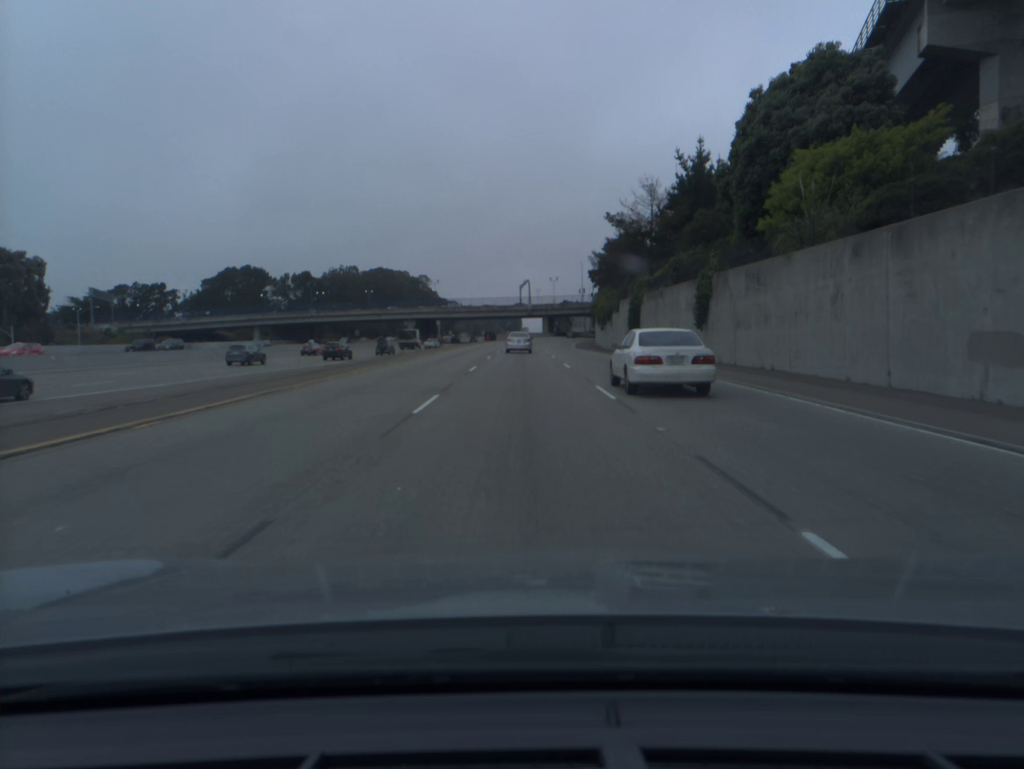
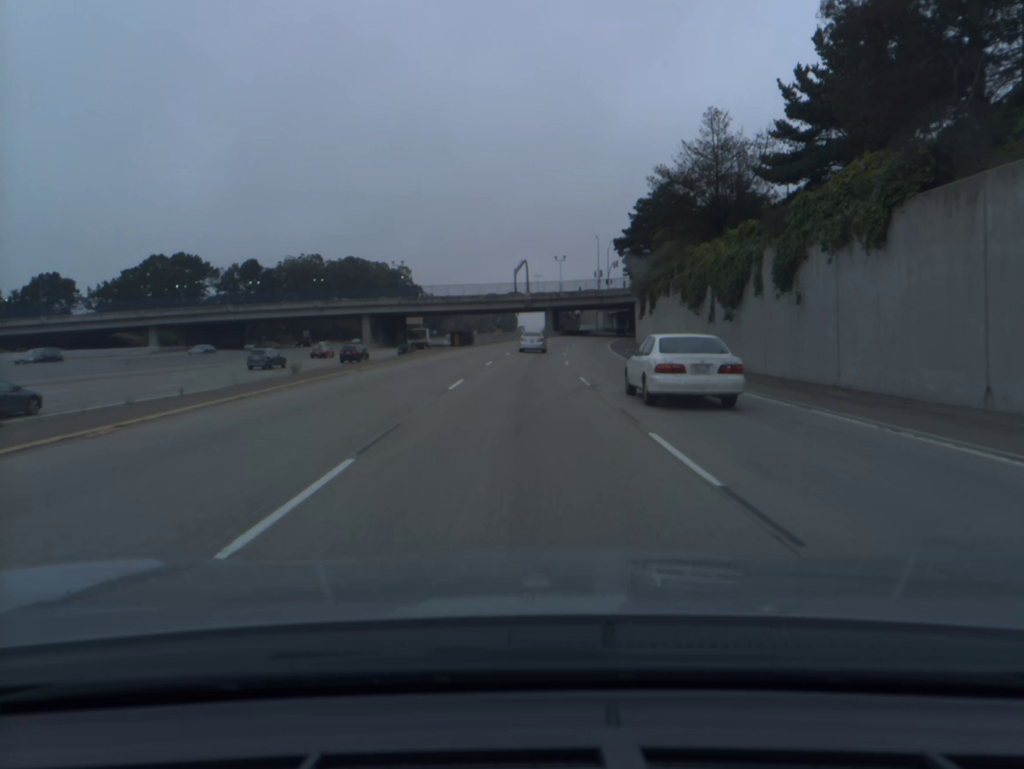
(+0.1, +51.1) m; 0°
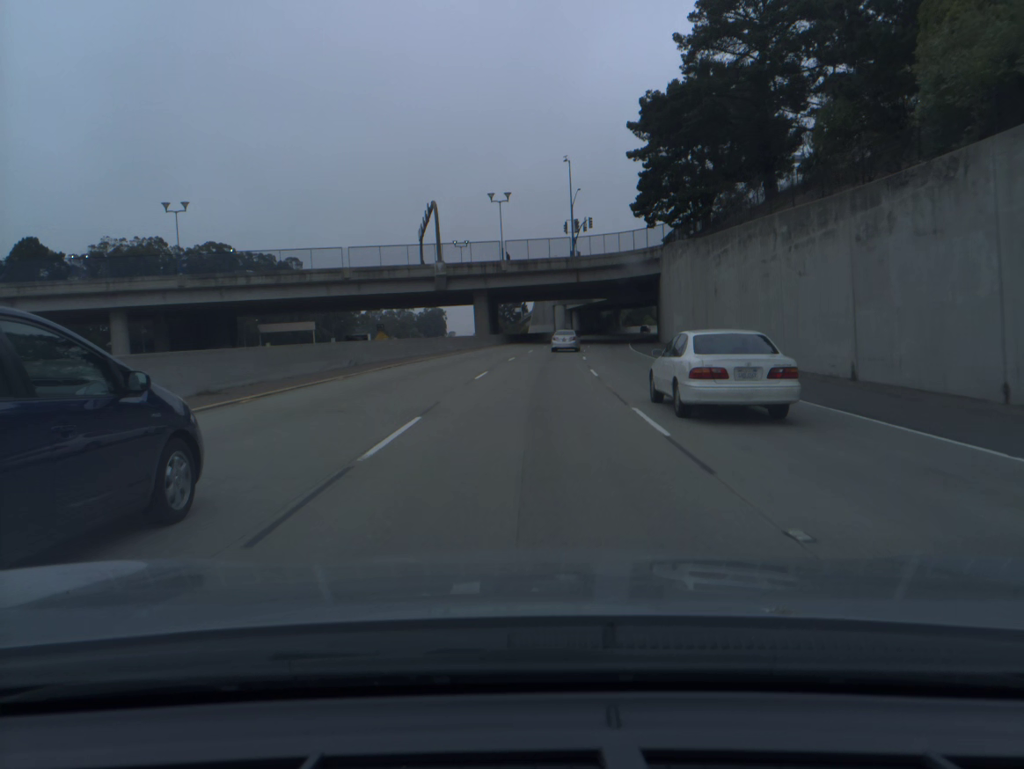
(+2.1, +67.8) m; +5°
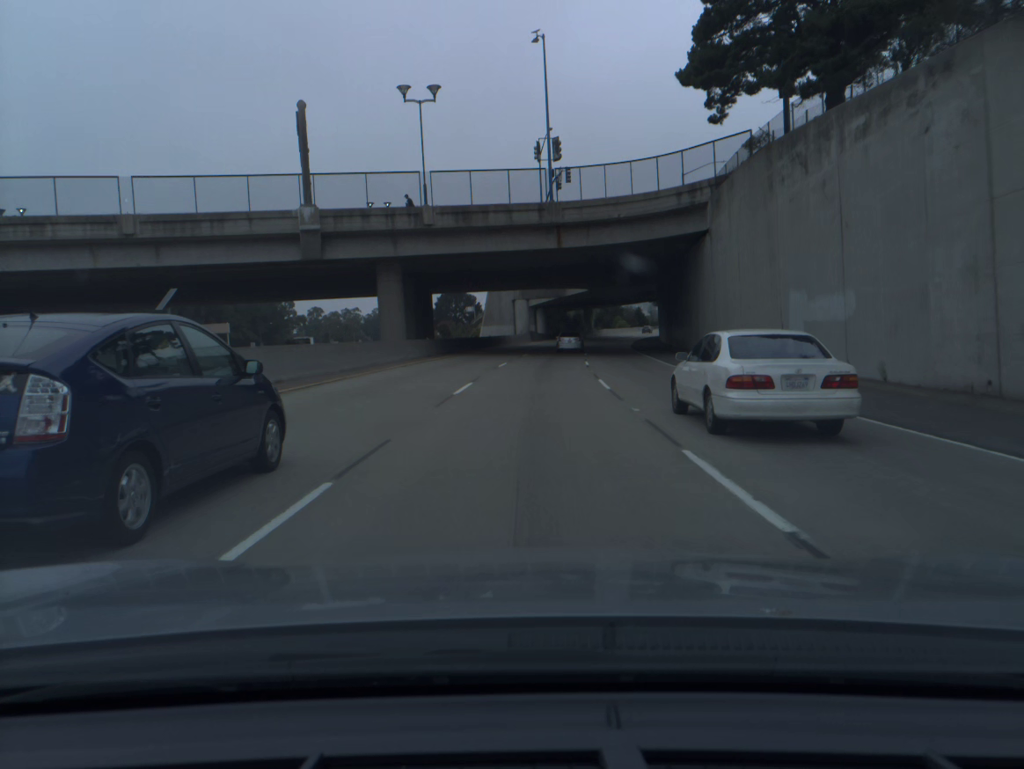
(+1.0, +33.7) m; +3°
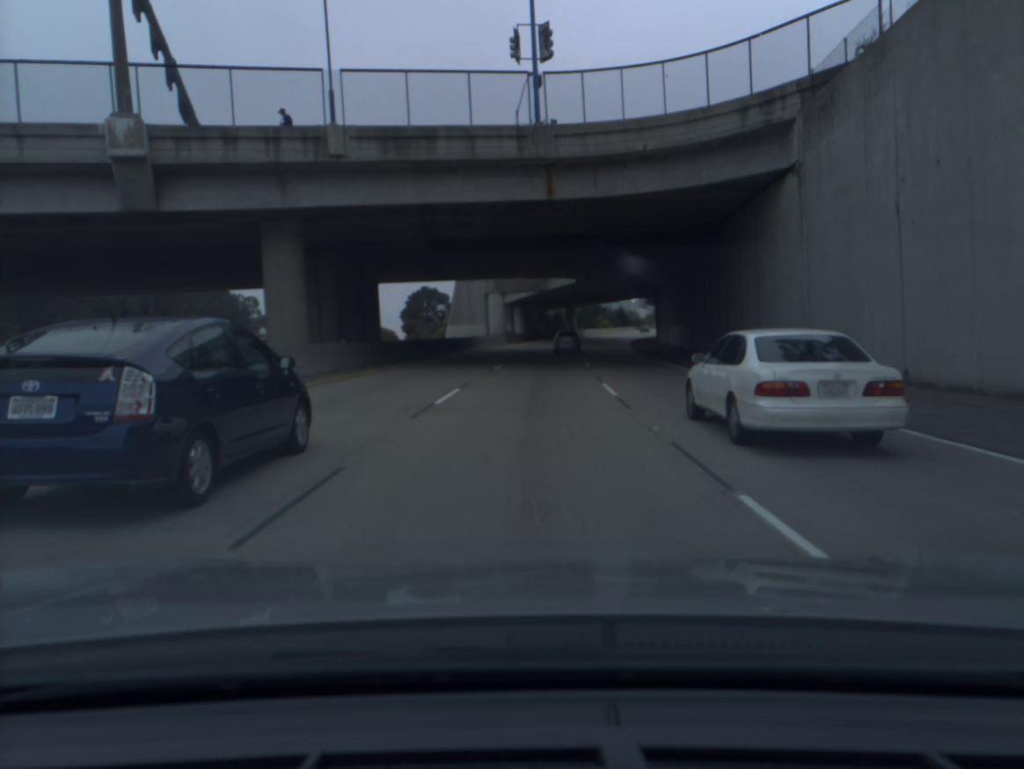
(+0.3, +16.8) m; +2°
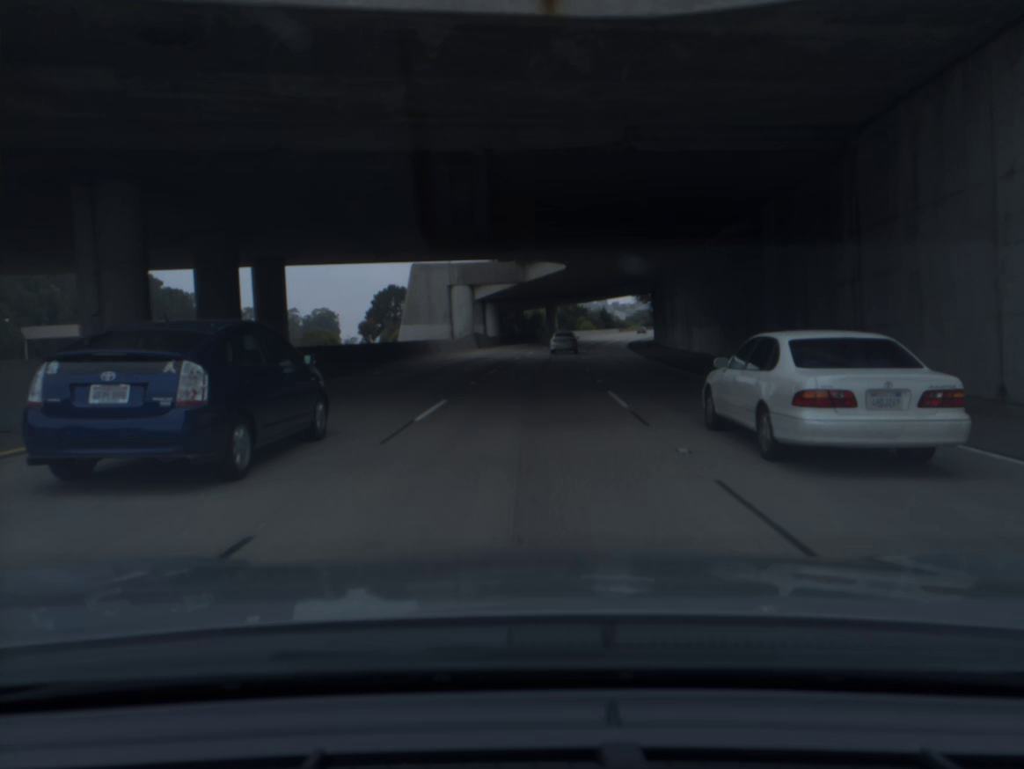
(+0.2, +16.8) m; +2°
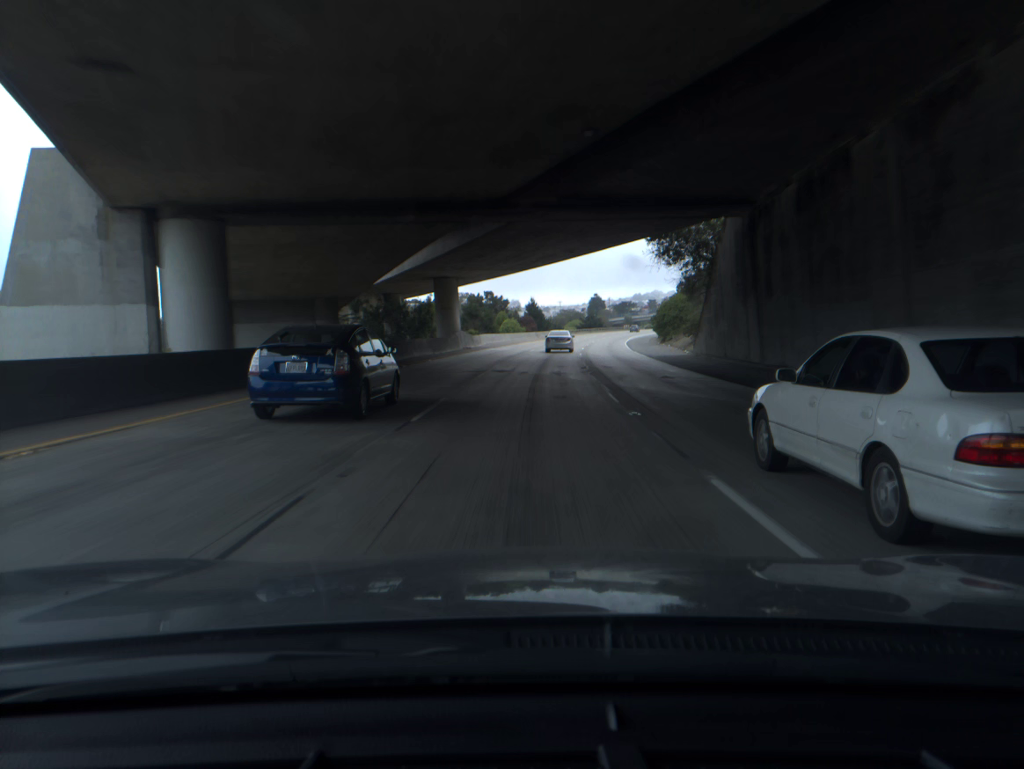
(+3.5, +66.9) m; +6°
